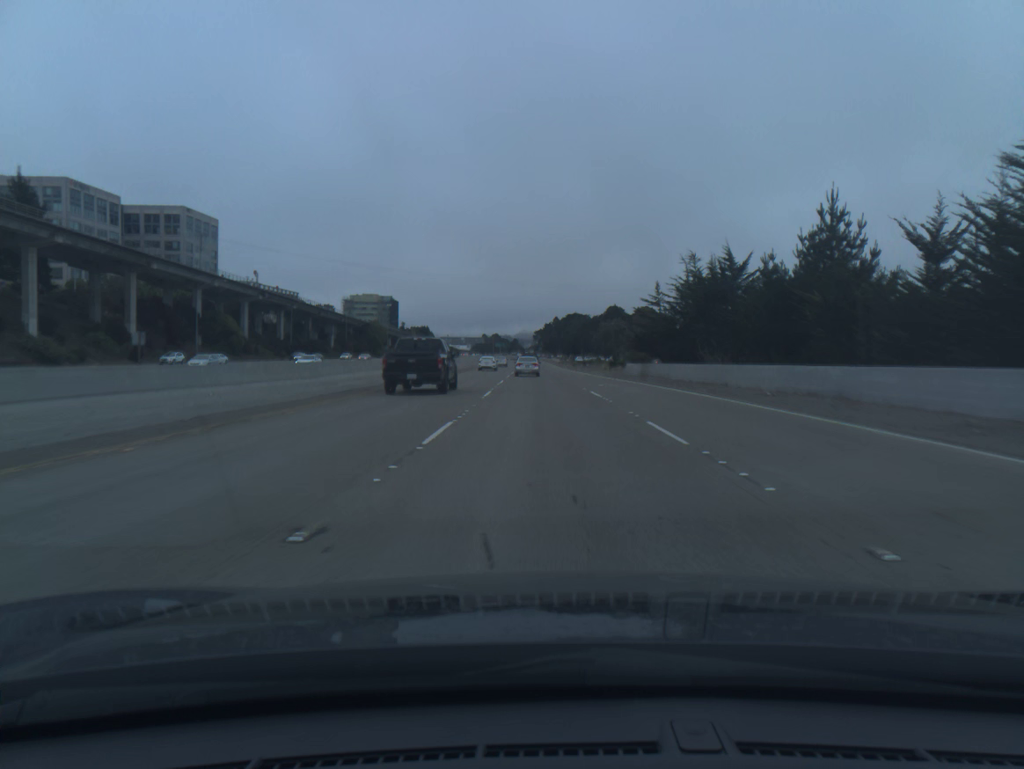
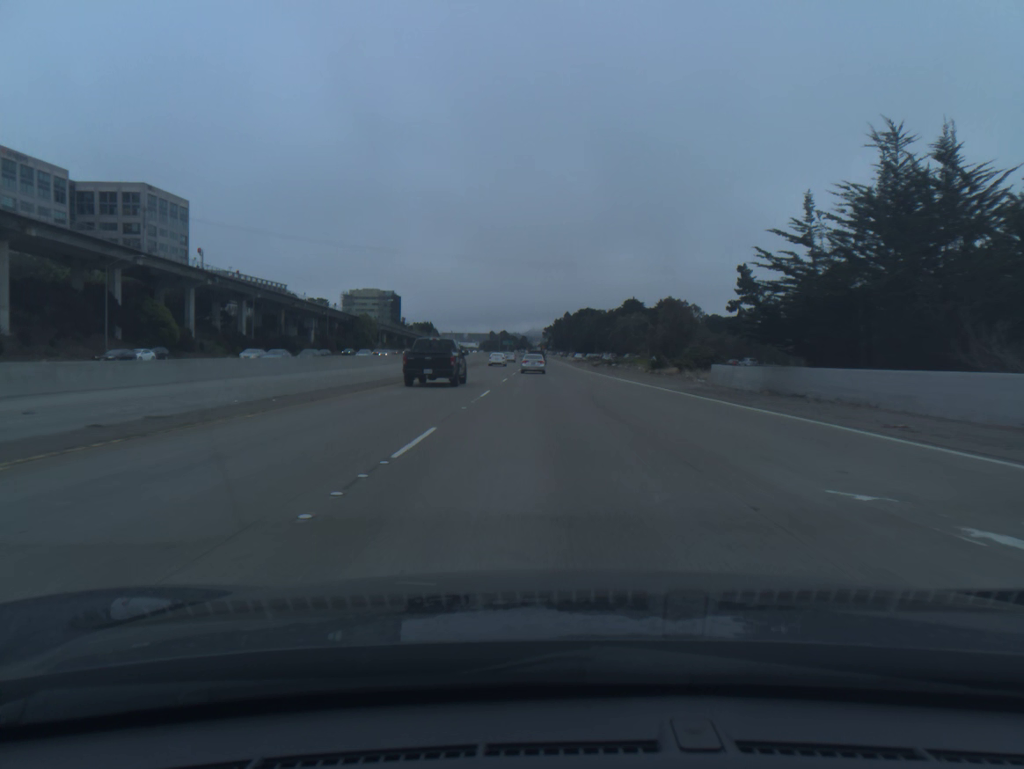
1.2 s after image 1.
(-0.2, +30.8) m; -1°
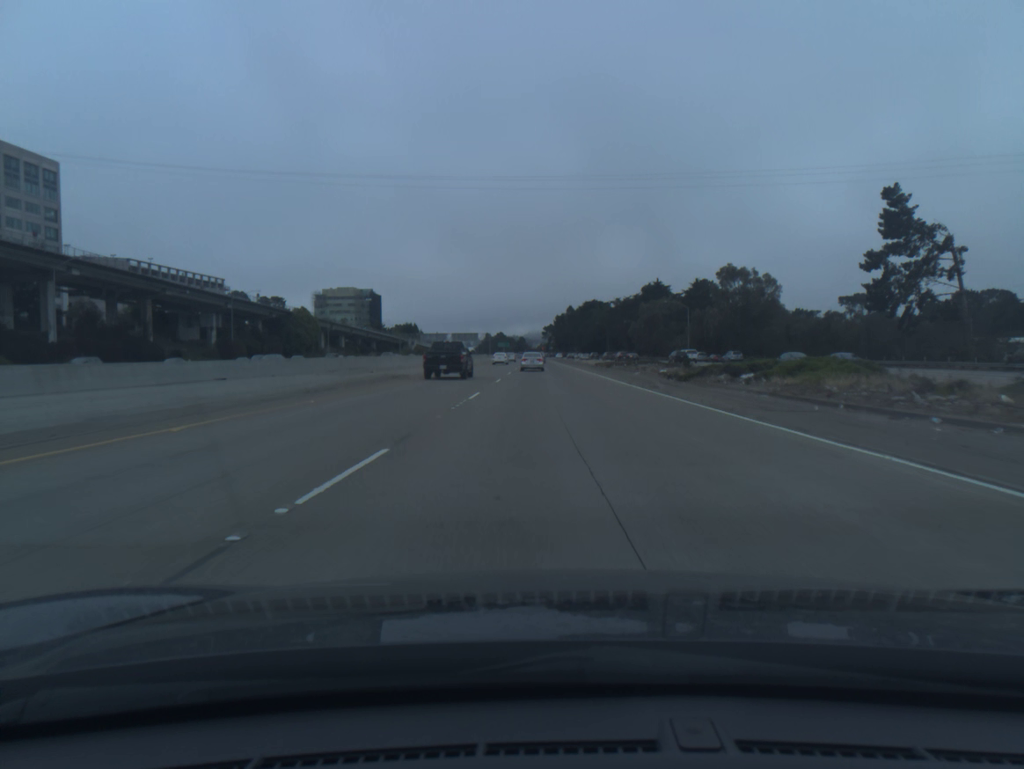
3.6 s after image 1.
(+0.1, +61.4) m; 0°
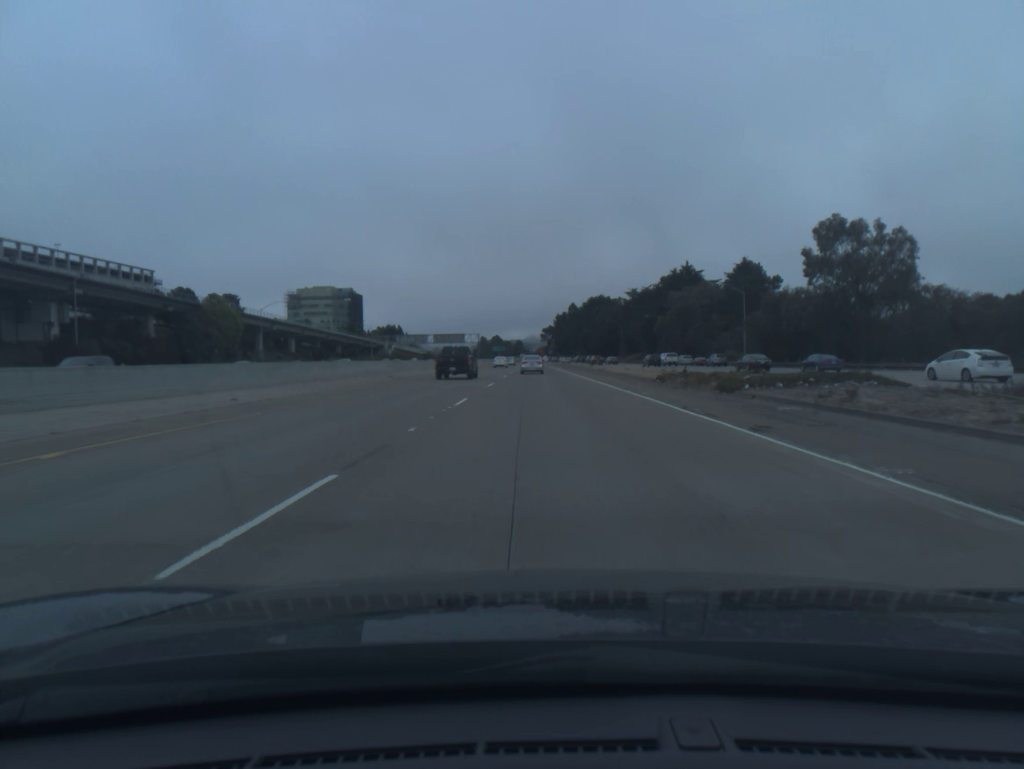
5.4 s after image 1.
(-0.1, +46.3) m; 0°
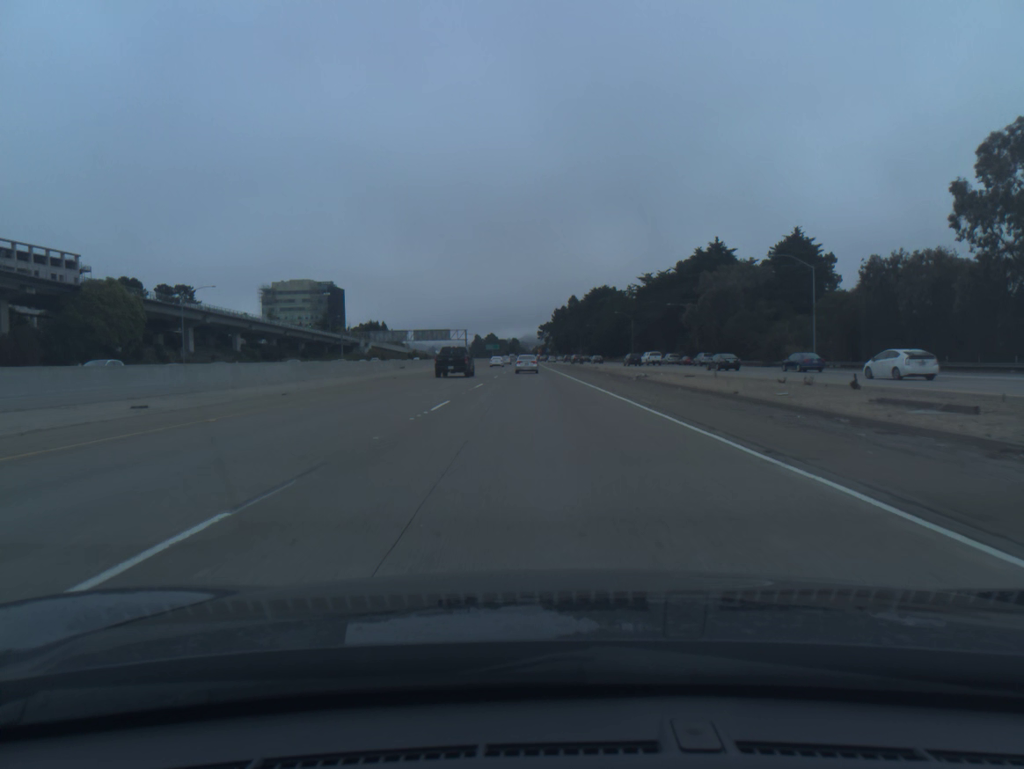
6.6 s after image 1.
(+0.1, +31.0) m; 0°
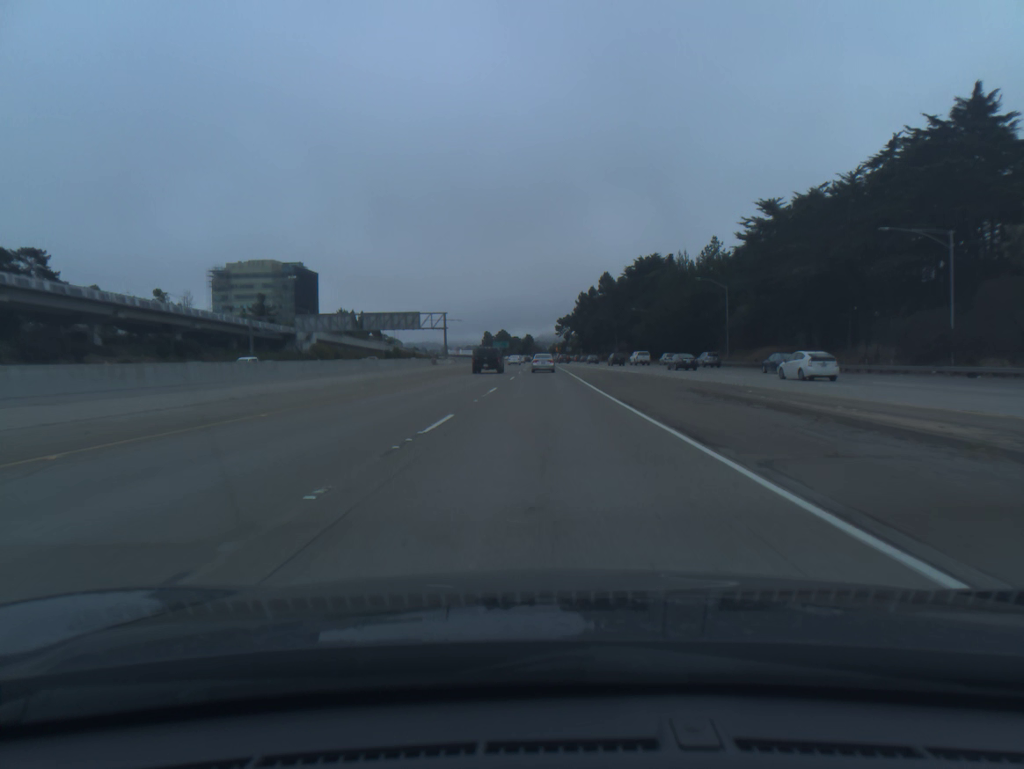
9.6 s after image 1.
(-1.1, +78.2) m; -1°
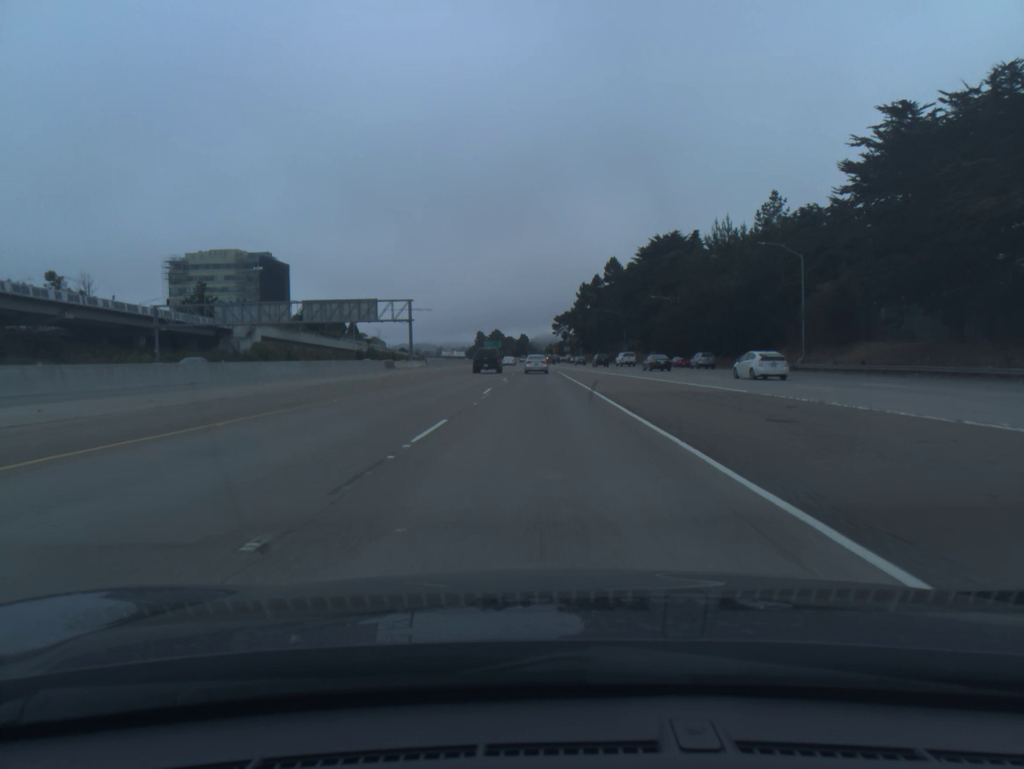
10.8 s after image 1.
(+0.1, +31.6) m; 0°
